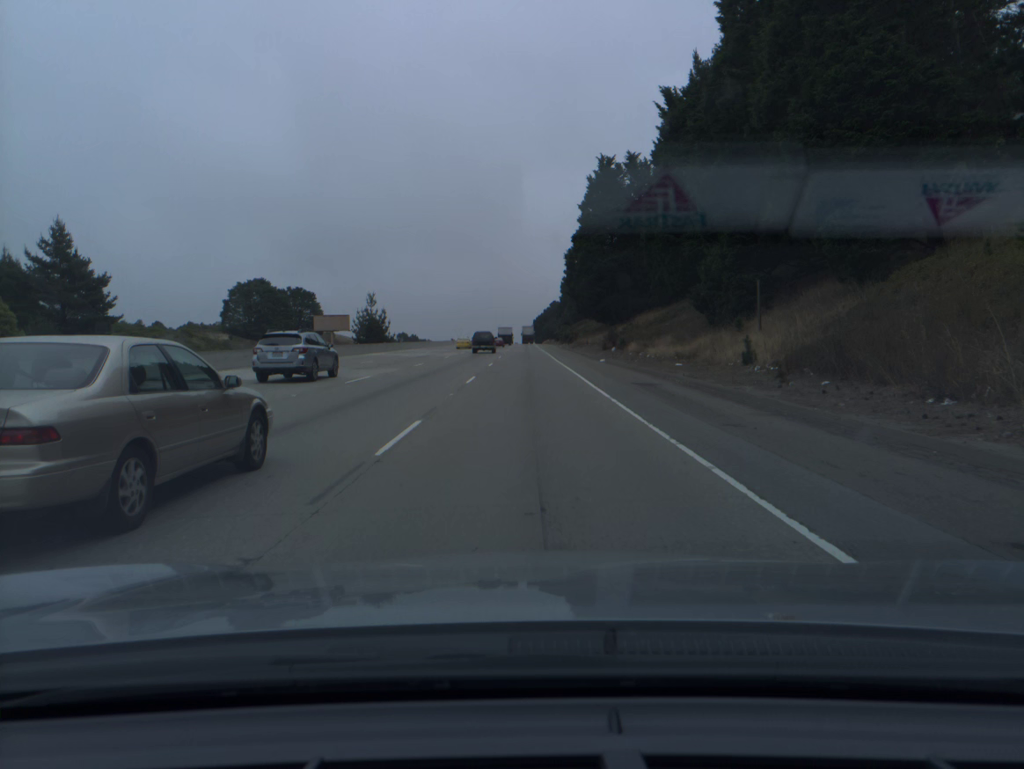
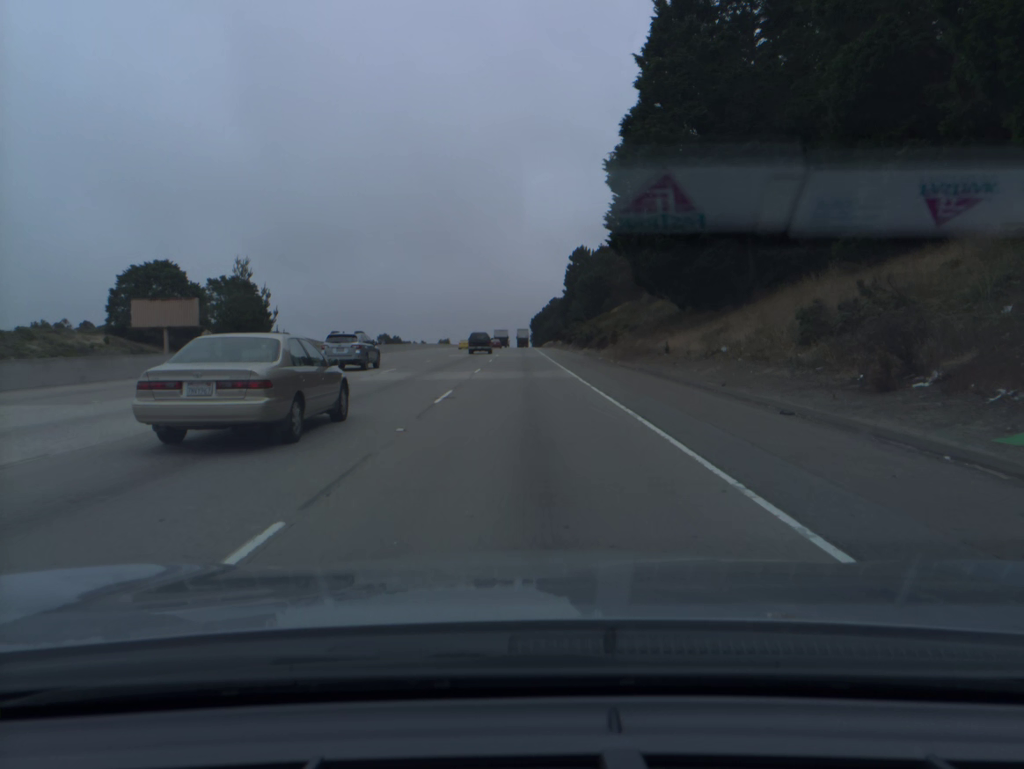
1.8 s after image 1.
(+0.1, +51.7) m; 0°
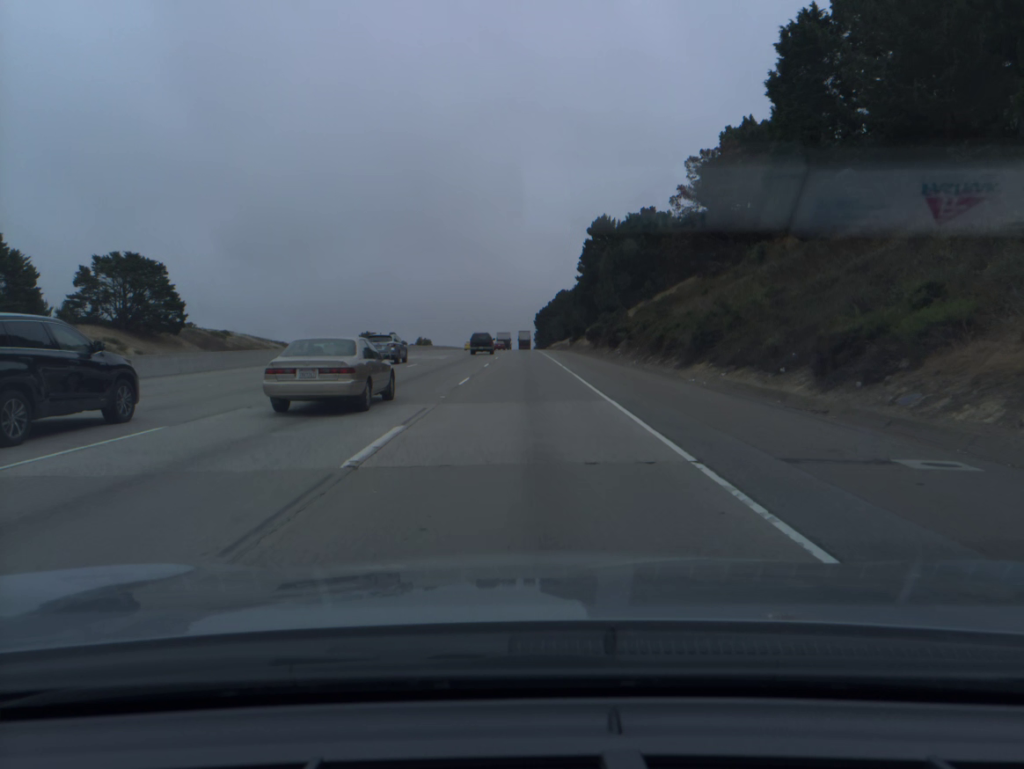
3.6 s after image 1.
(-0.1, +51.7) m; 0°
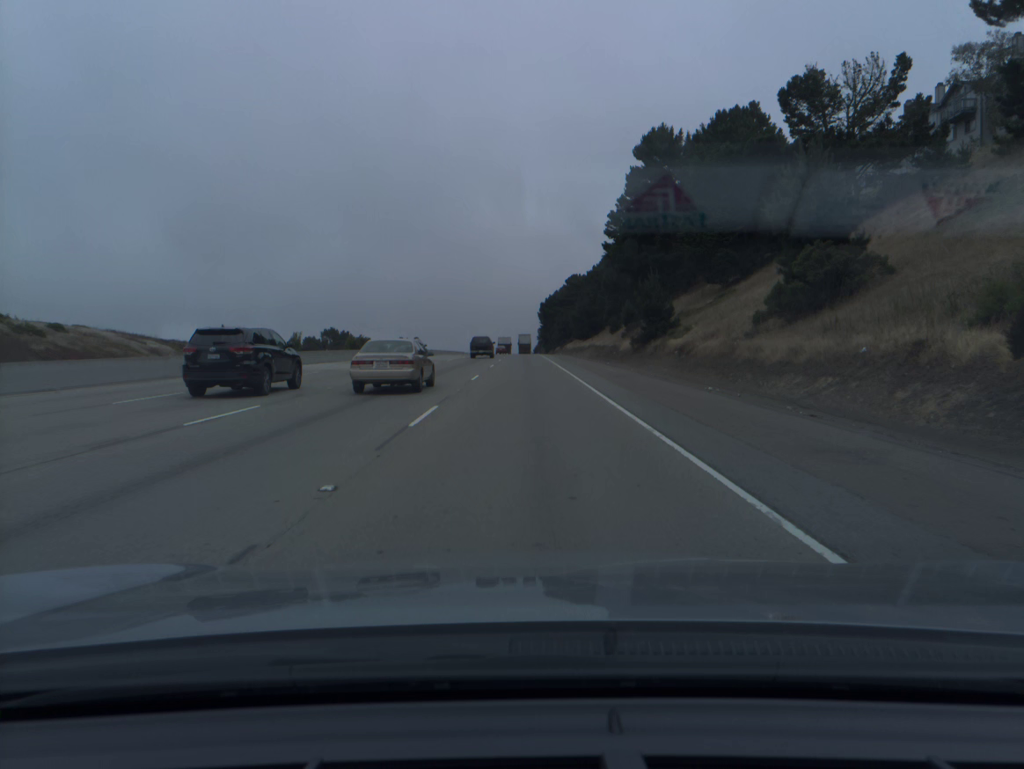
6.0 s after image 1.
(-0.1, +69.0) m; 0°
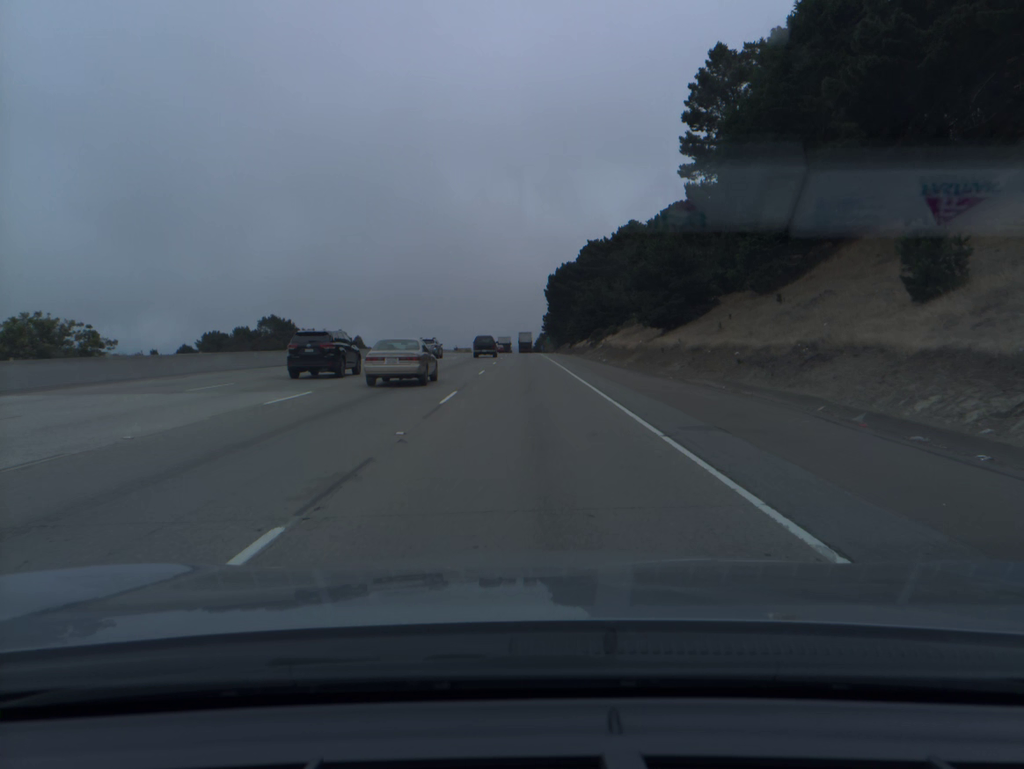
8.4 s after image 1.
(+0.1, +69.1) m; 0°
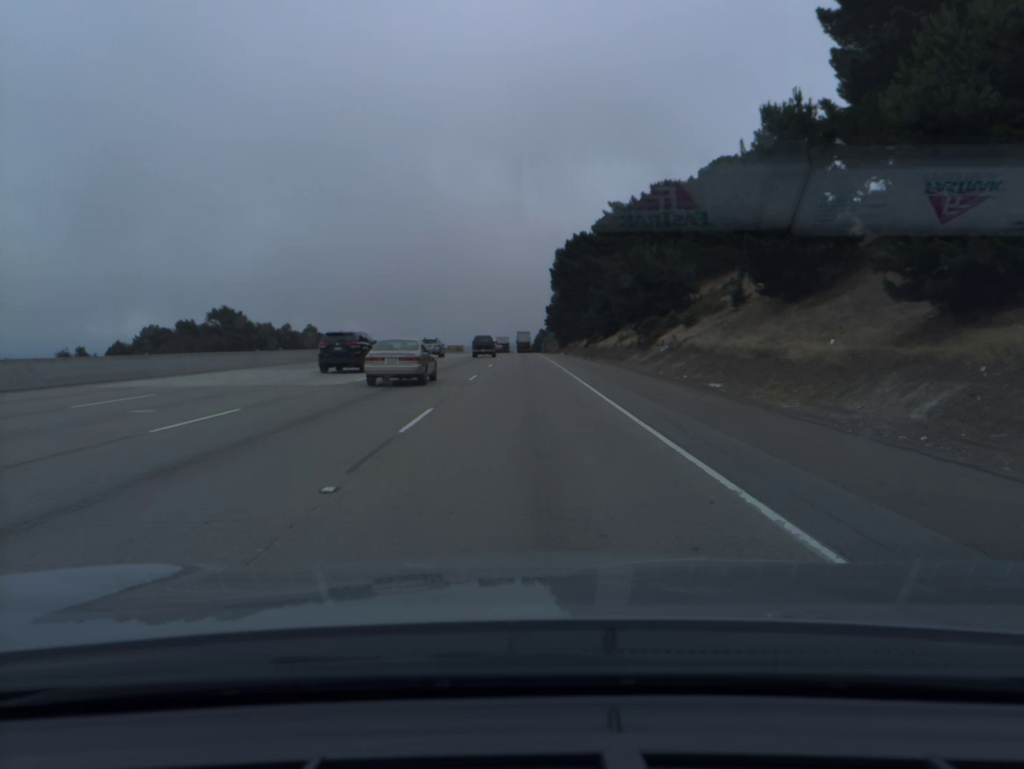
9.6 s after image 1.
(+0.1, +34.6) m; 0°
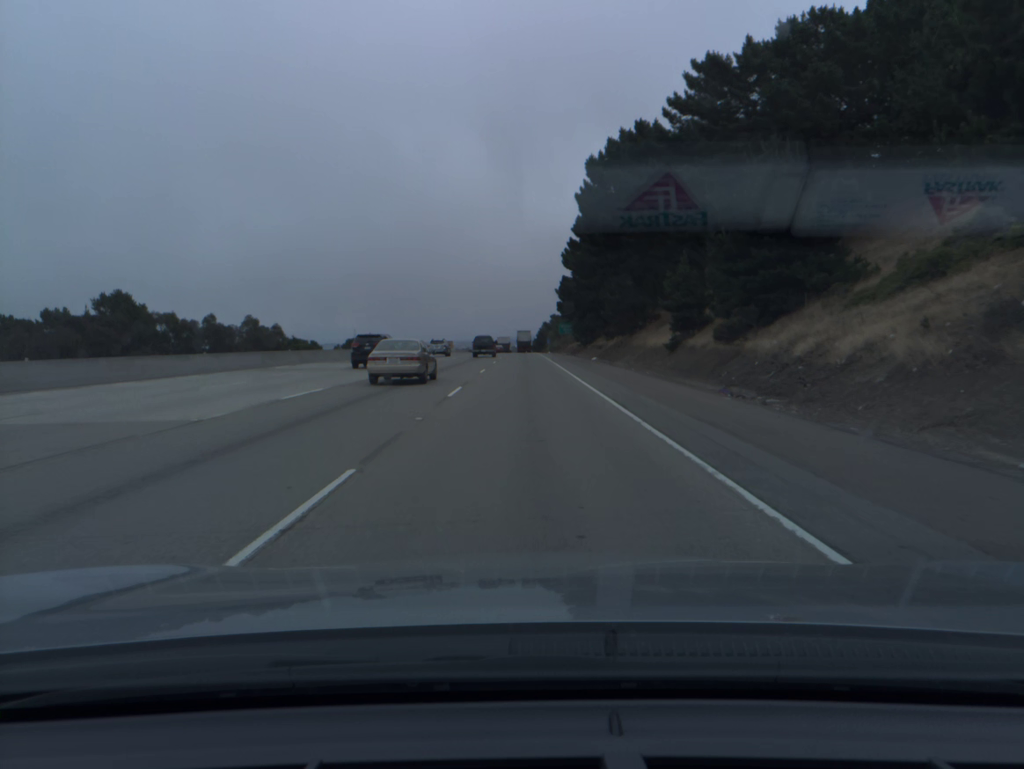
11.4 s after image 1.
(0.0, +51.9) m; 0°
